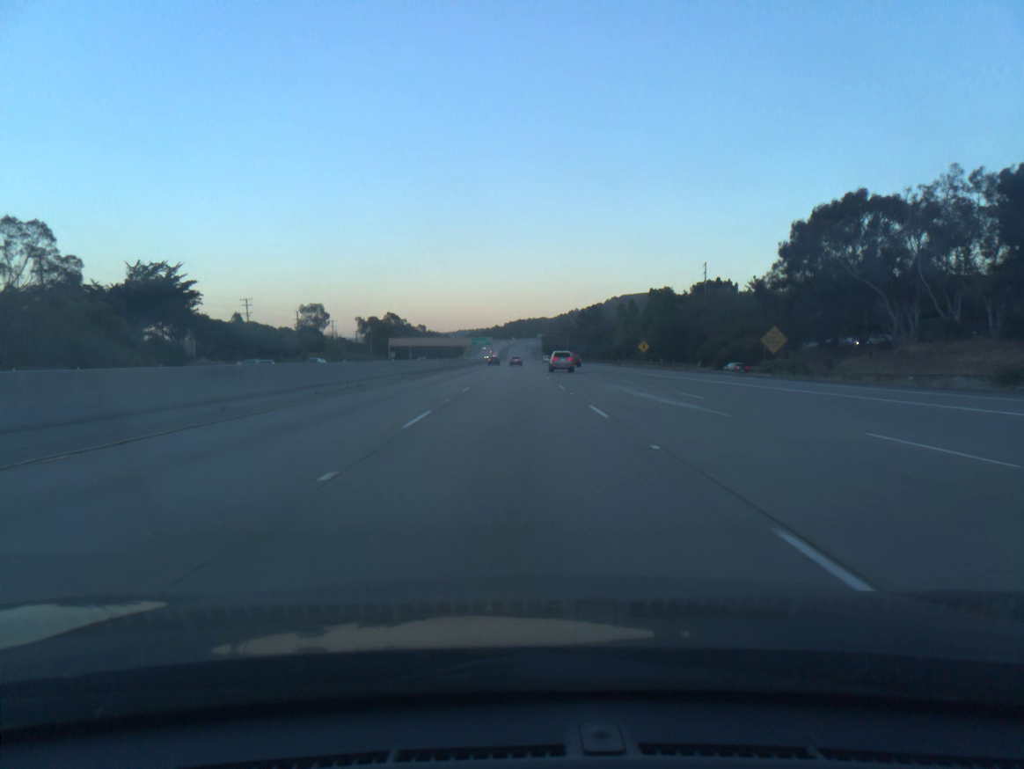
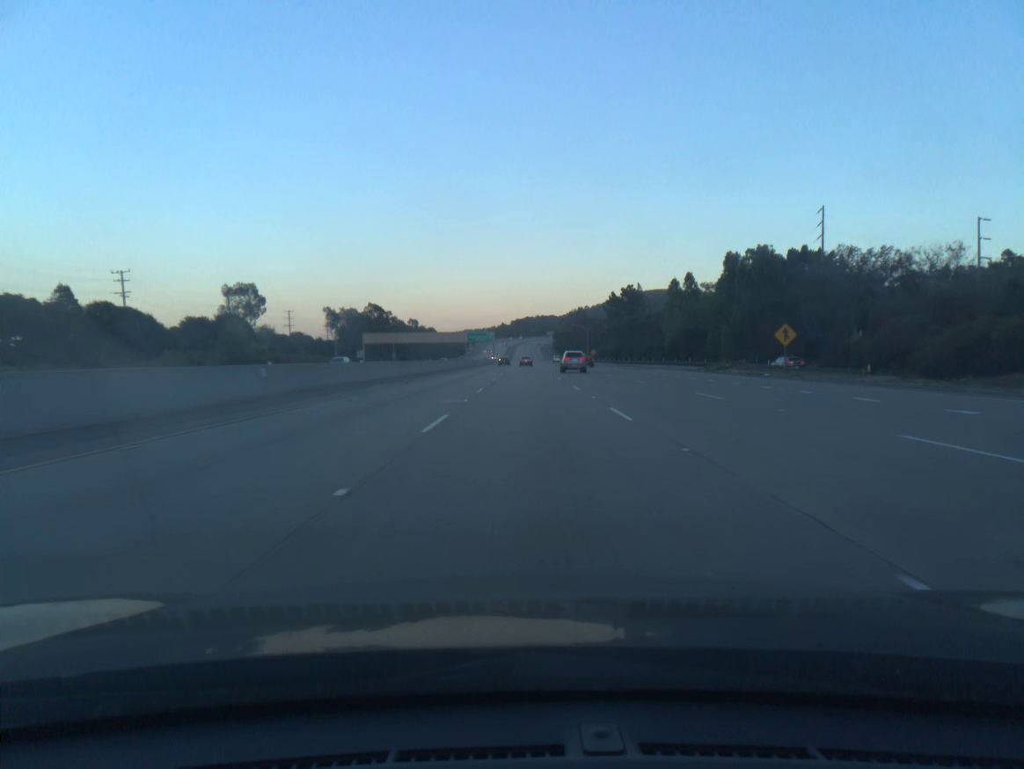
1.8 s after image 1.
(-0.4, +57.5) m; -1°
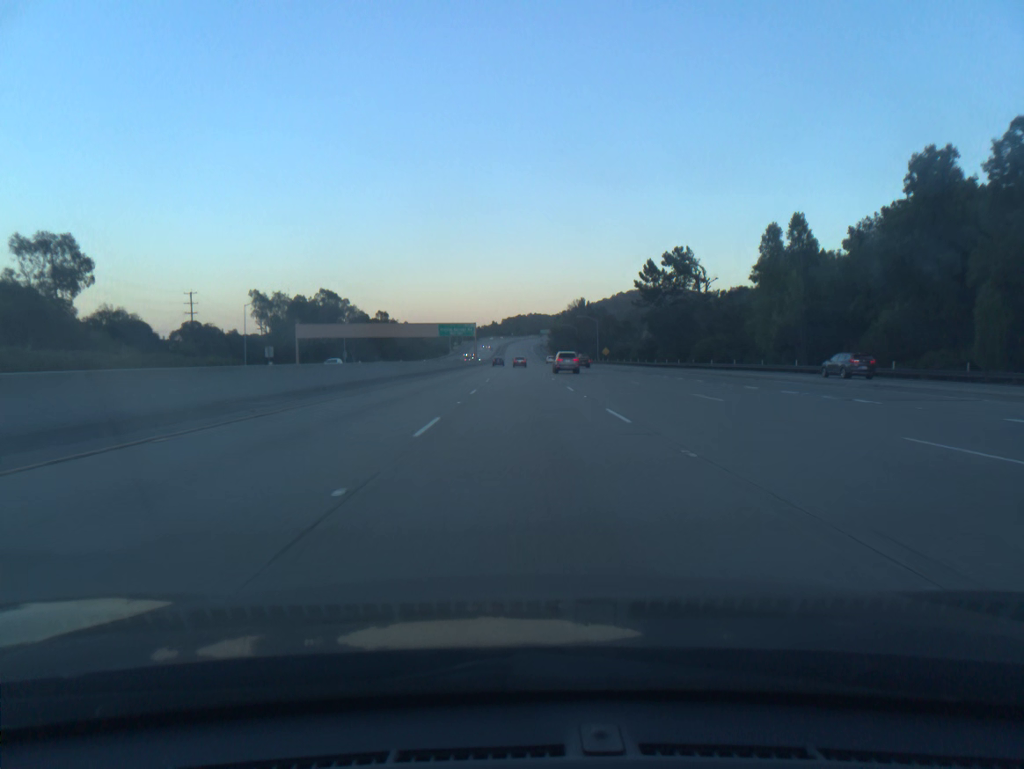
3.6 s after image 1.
(+0.3, +57.5) m; +1°
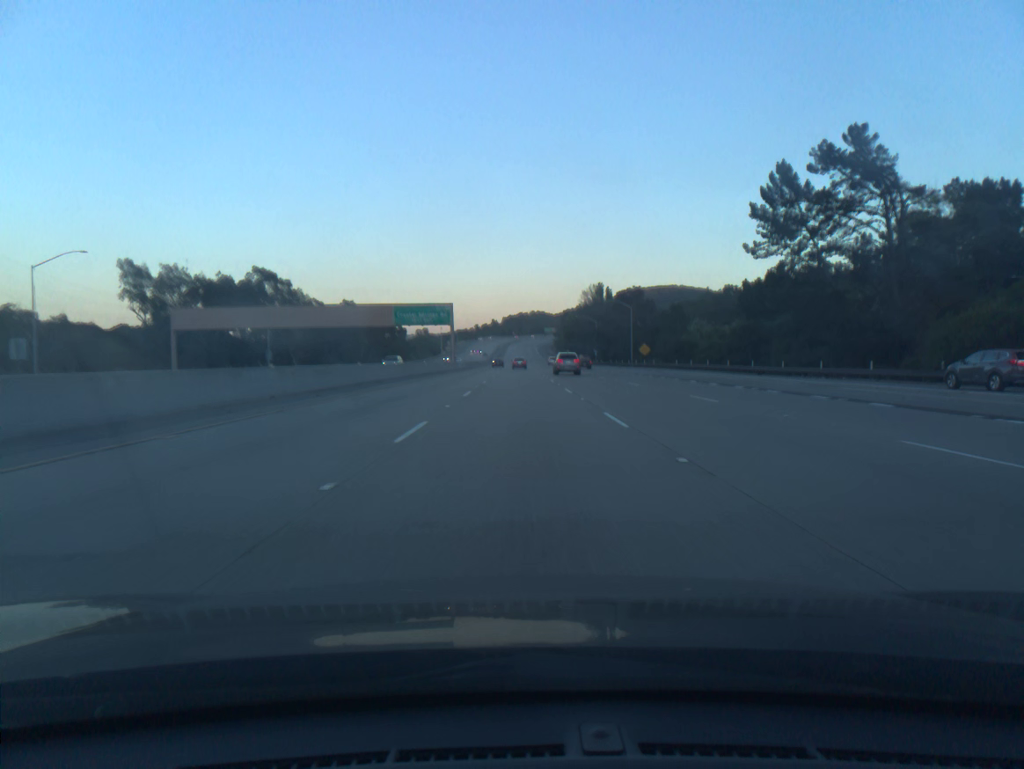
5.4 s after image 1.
(+0.1, +57.5) m; 0°
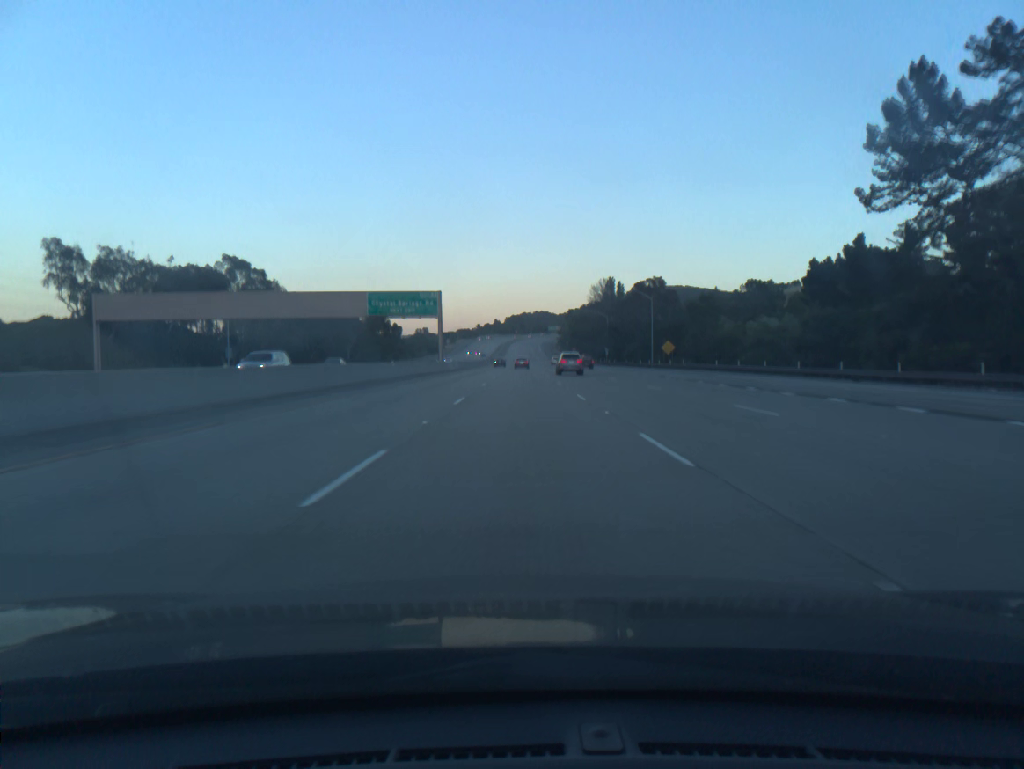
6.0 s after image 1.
(0.0, +19.2) m; 0°
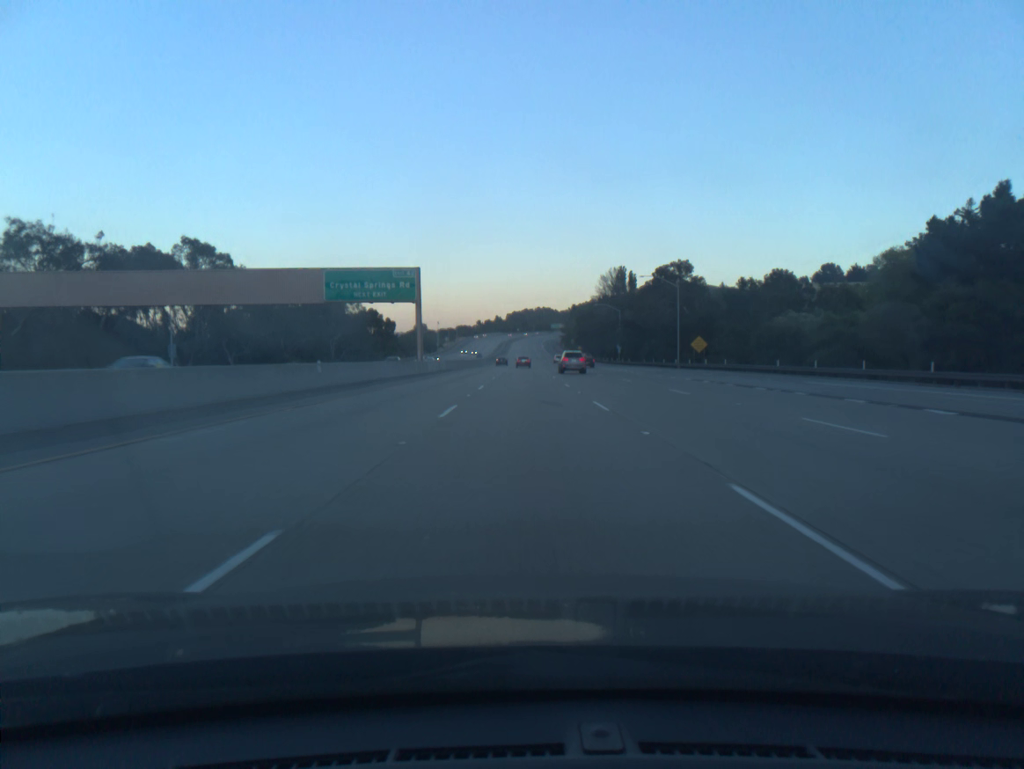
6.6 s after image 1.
(0.0, +19.2) m; 0°
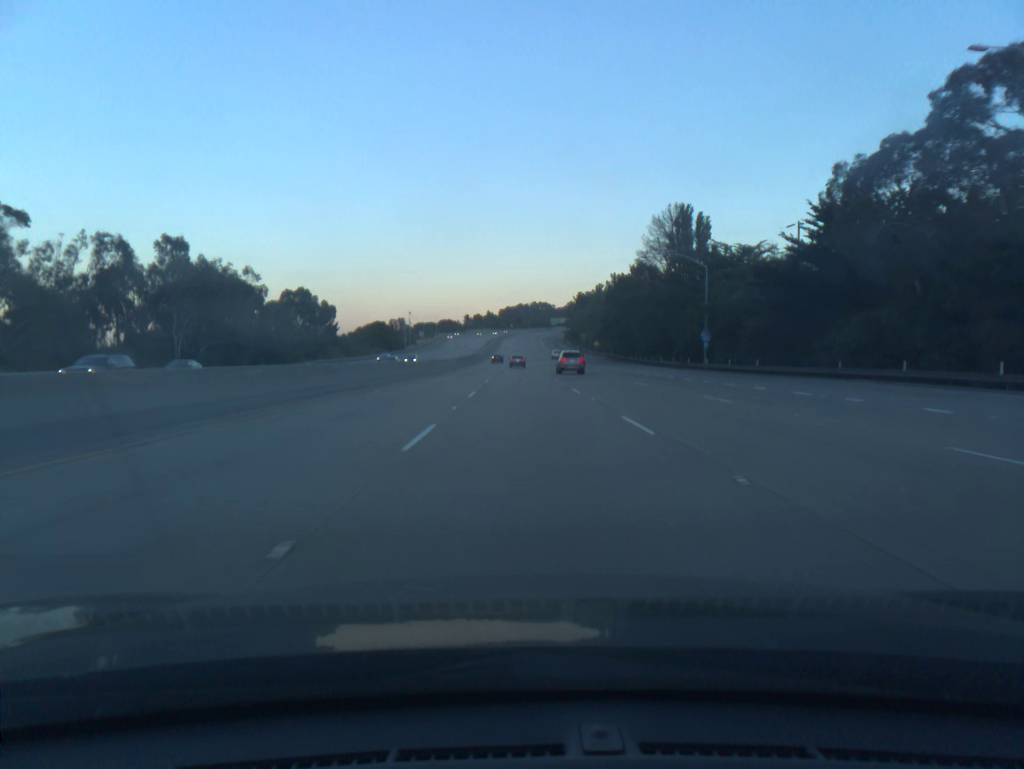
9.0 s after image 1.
(+0.1, +76.8) m; 0°
